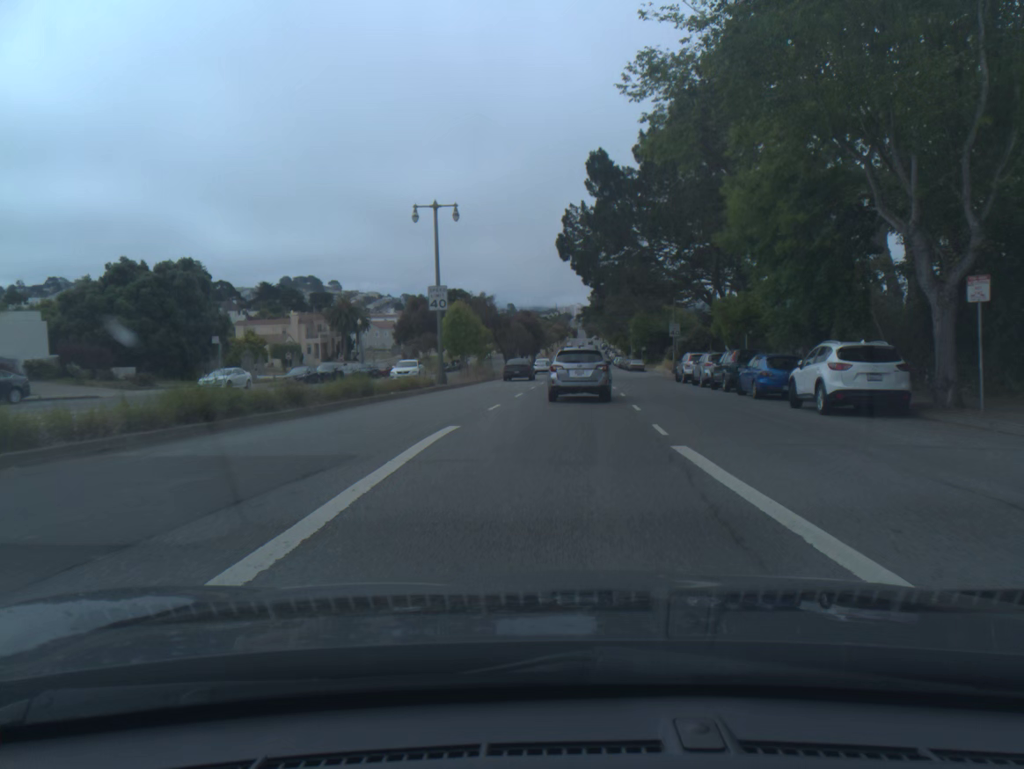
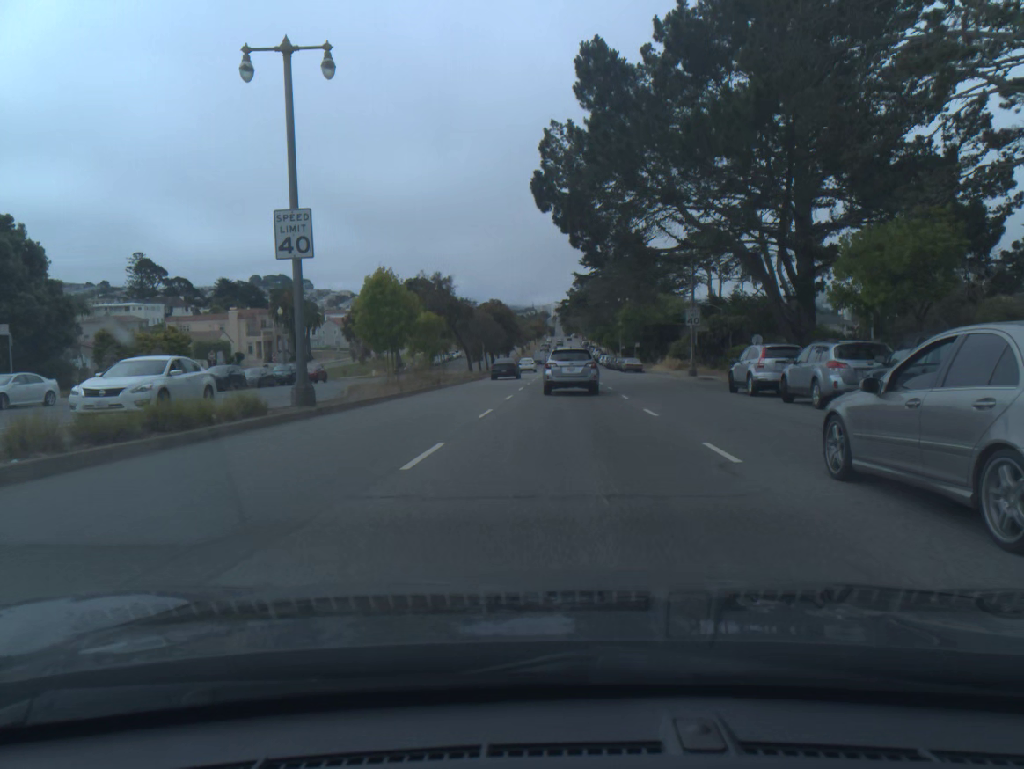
(+0.2, +17.8) m; +2°
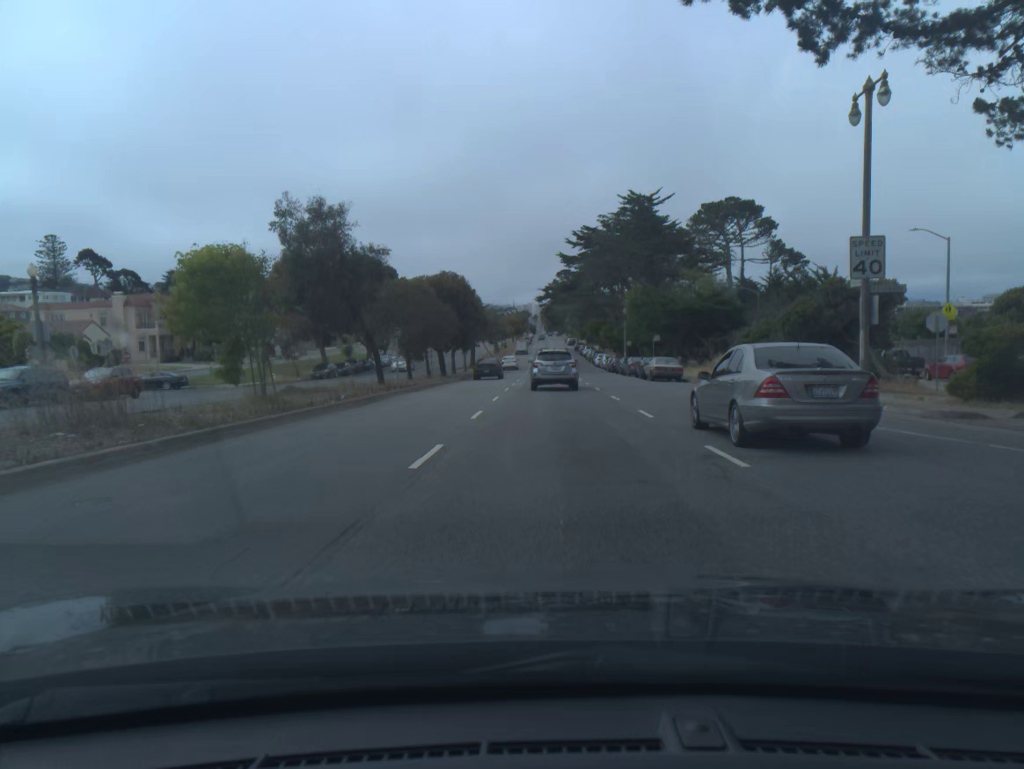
(+0.4, +29.5) m; +1°
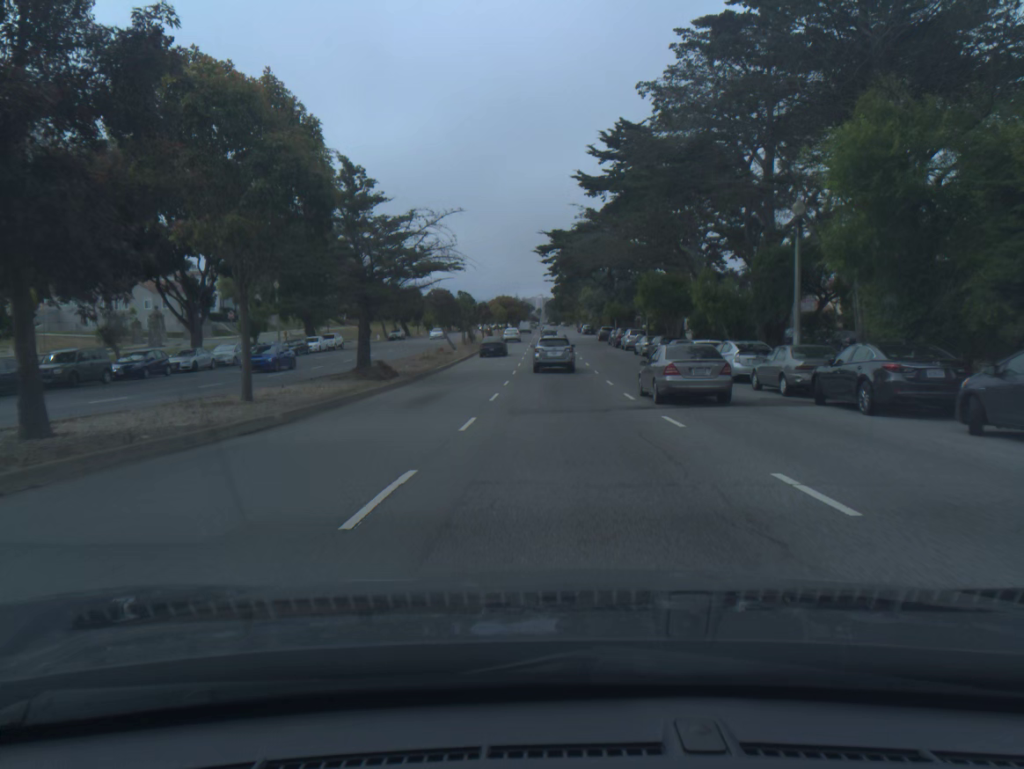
(-0.2, +54.7) m; 0°
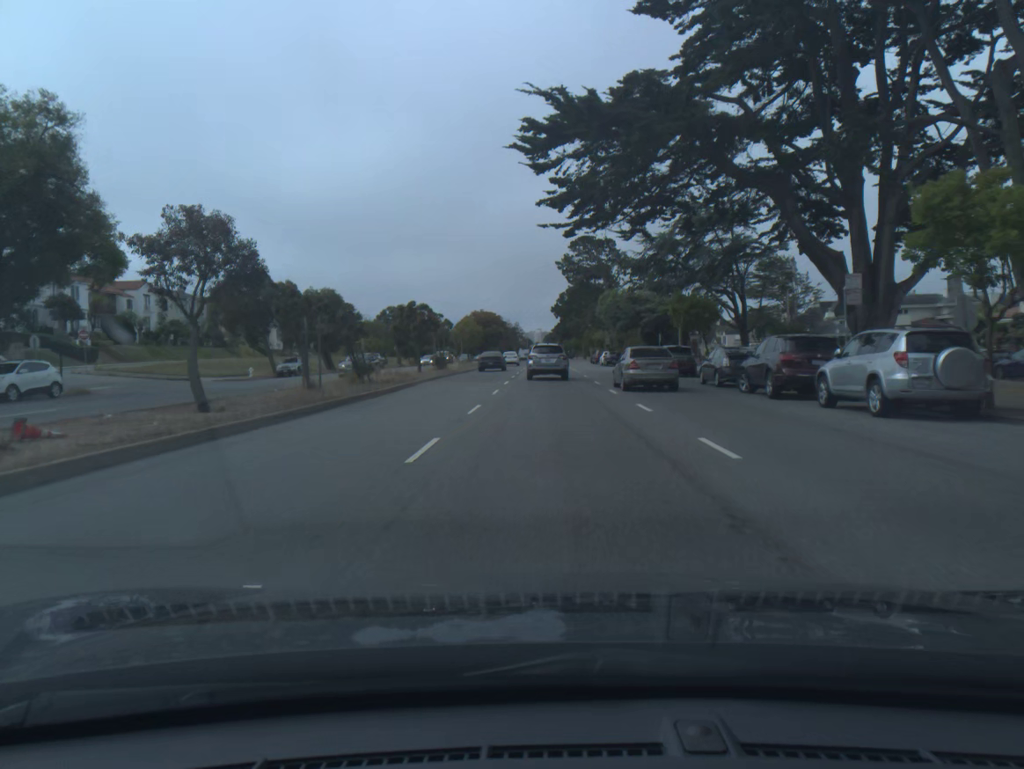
(0.0, +46.7) m; 0°
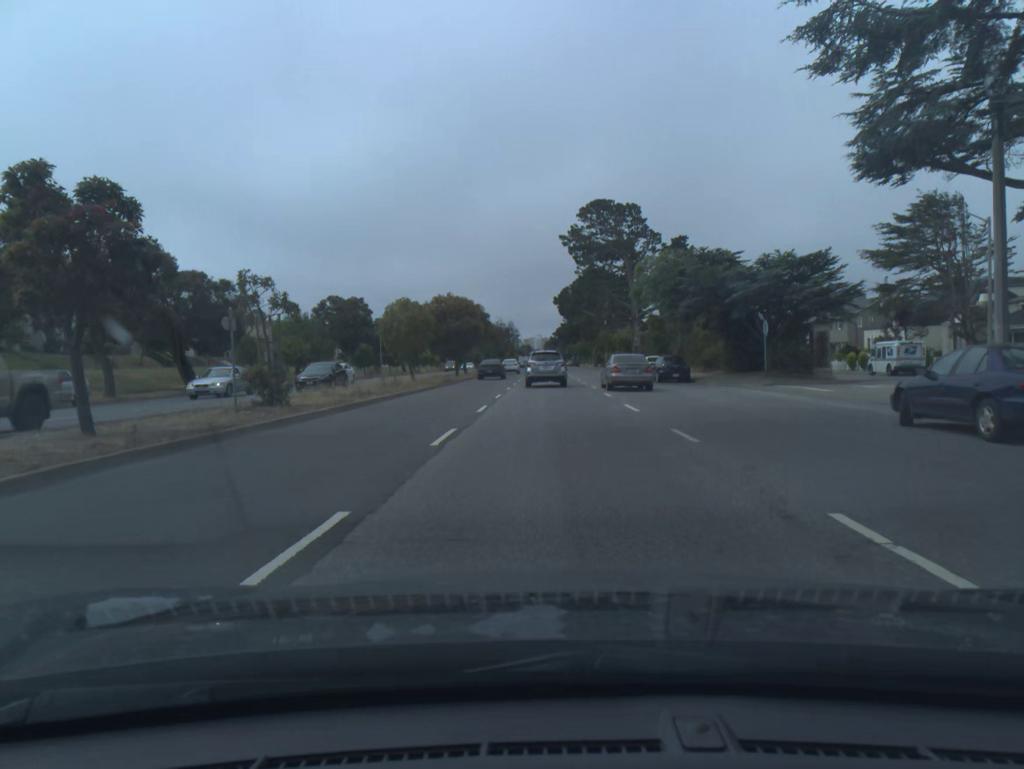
(-0.1, +34.7) m; 0°
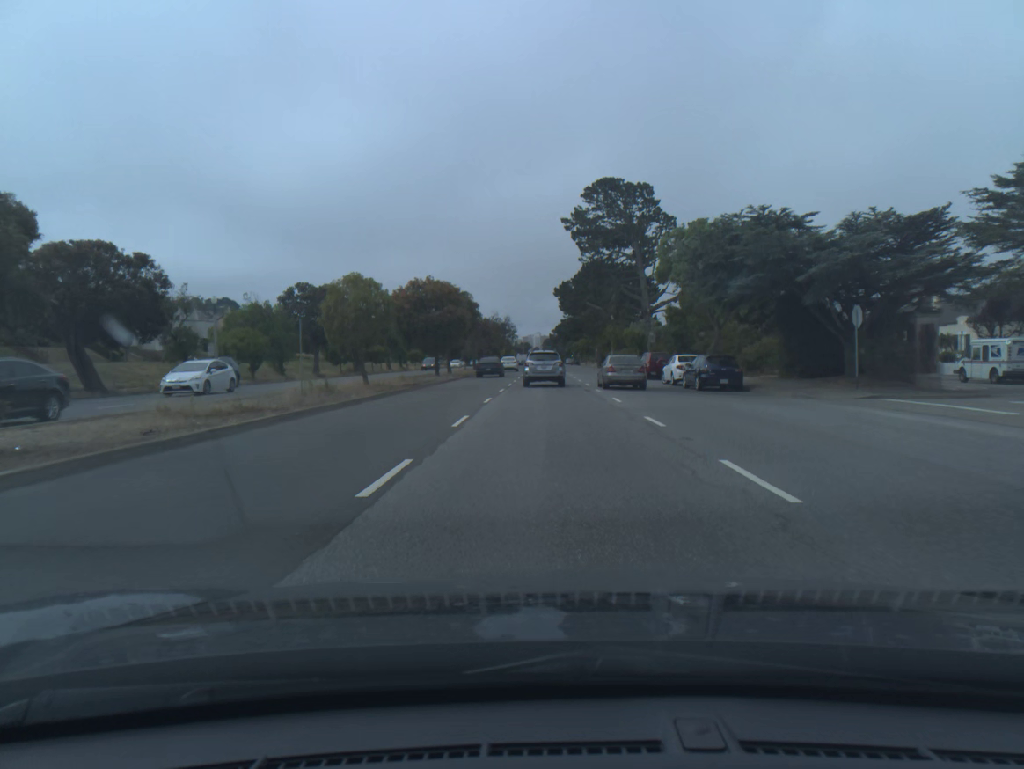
(0.0, +11.5) m; 0°
